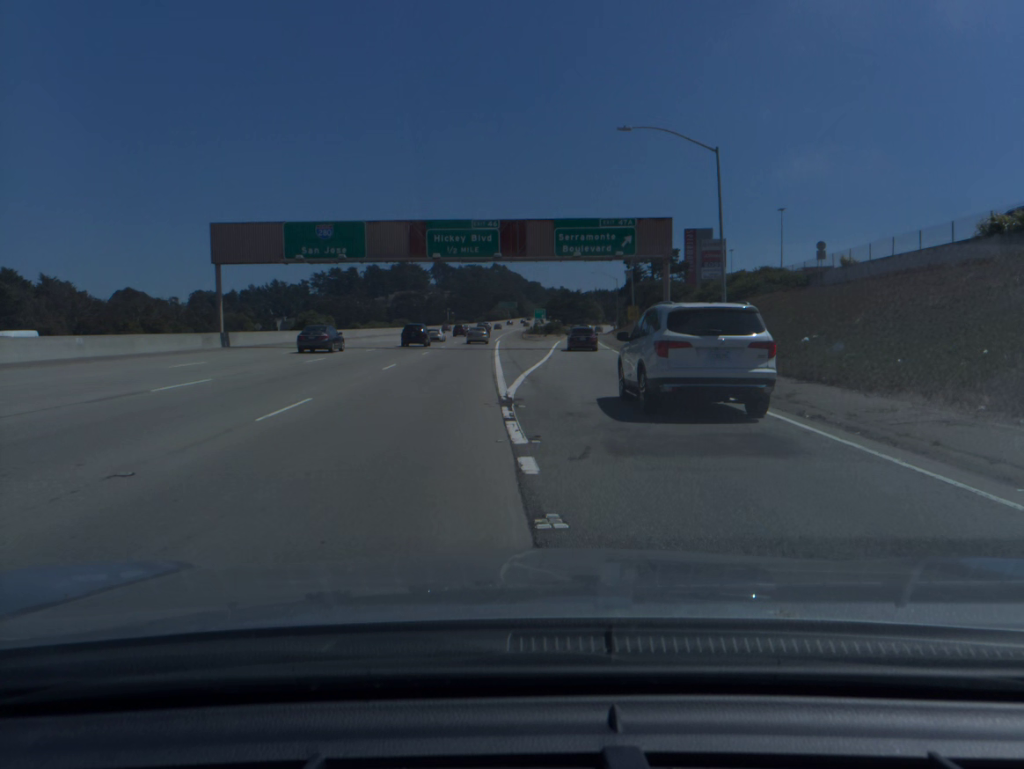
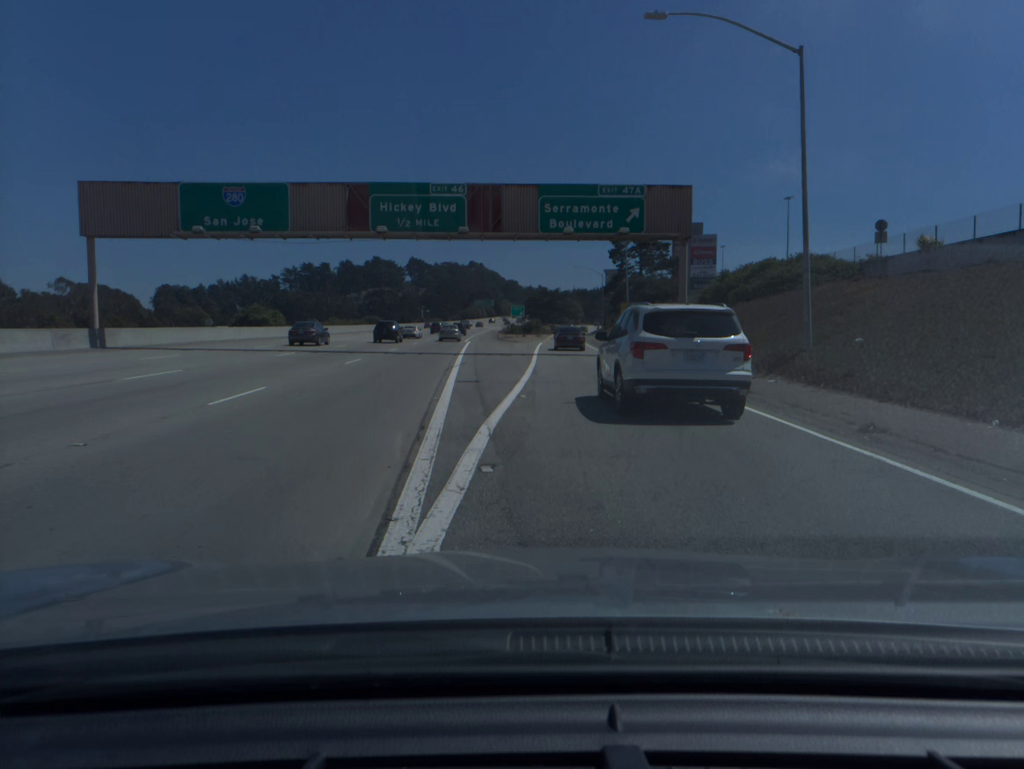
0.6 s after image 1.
(+0.2, +12.9) m; +2°
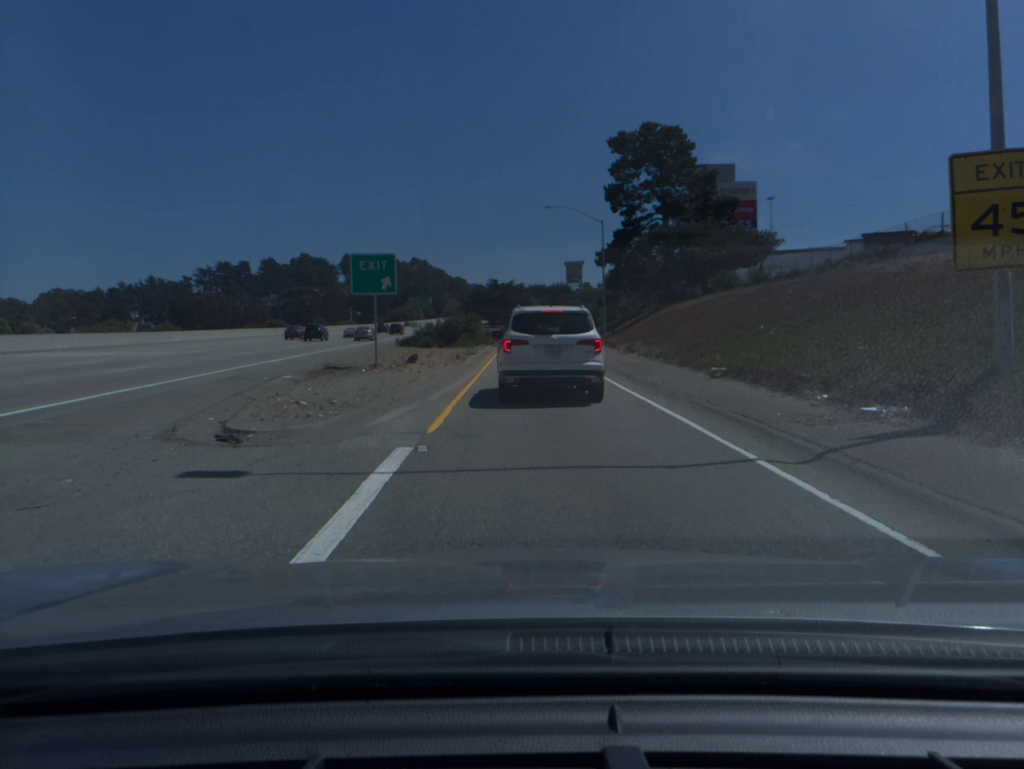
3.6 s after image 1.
(+2.5, +60.6) m; +3°
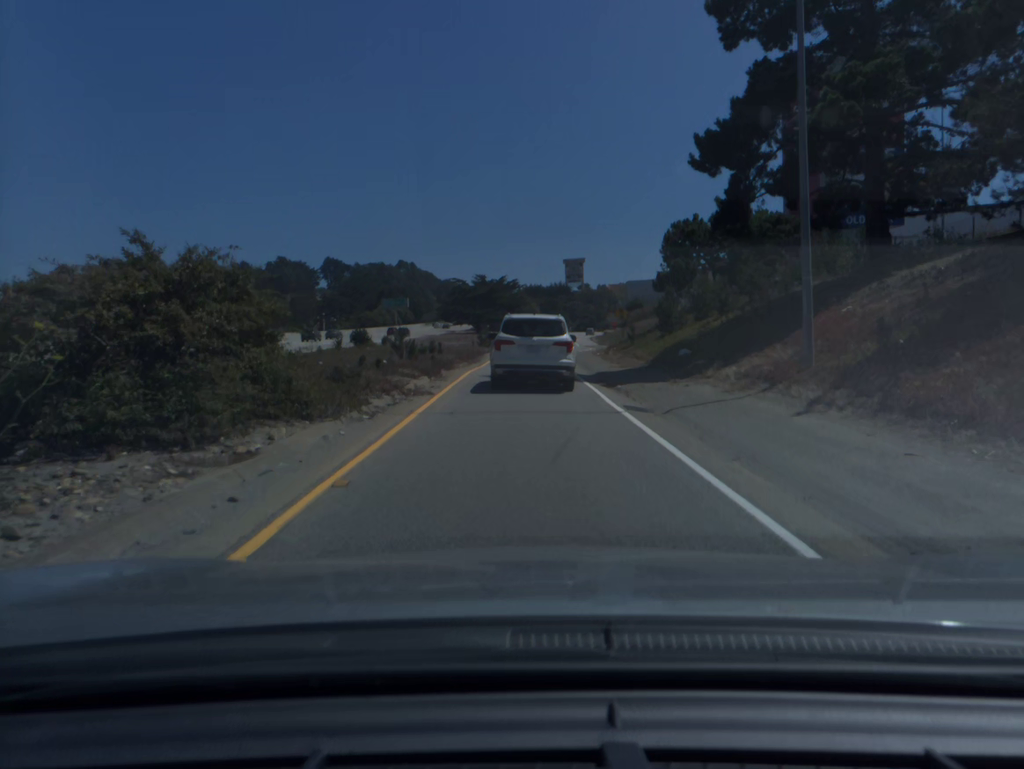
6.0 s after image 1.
(+0.2, +43.6) m; 0°
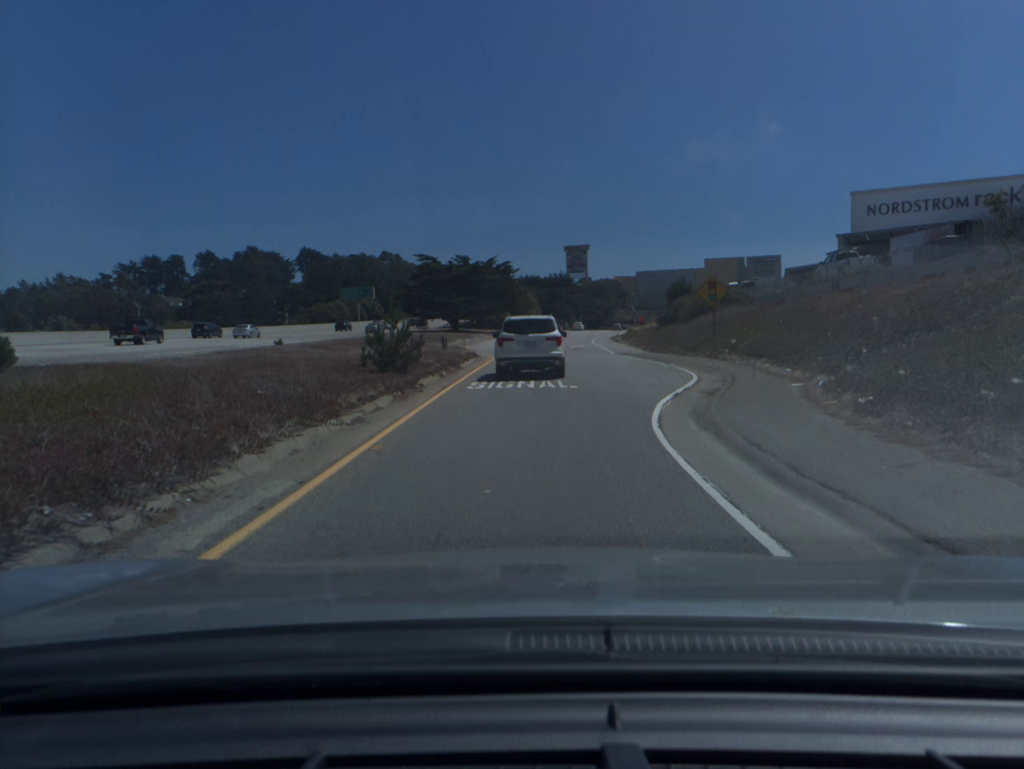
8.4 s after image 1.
(+0.1, +41.3) m; 0°
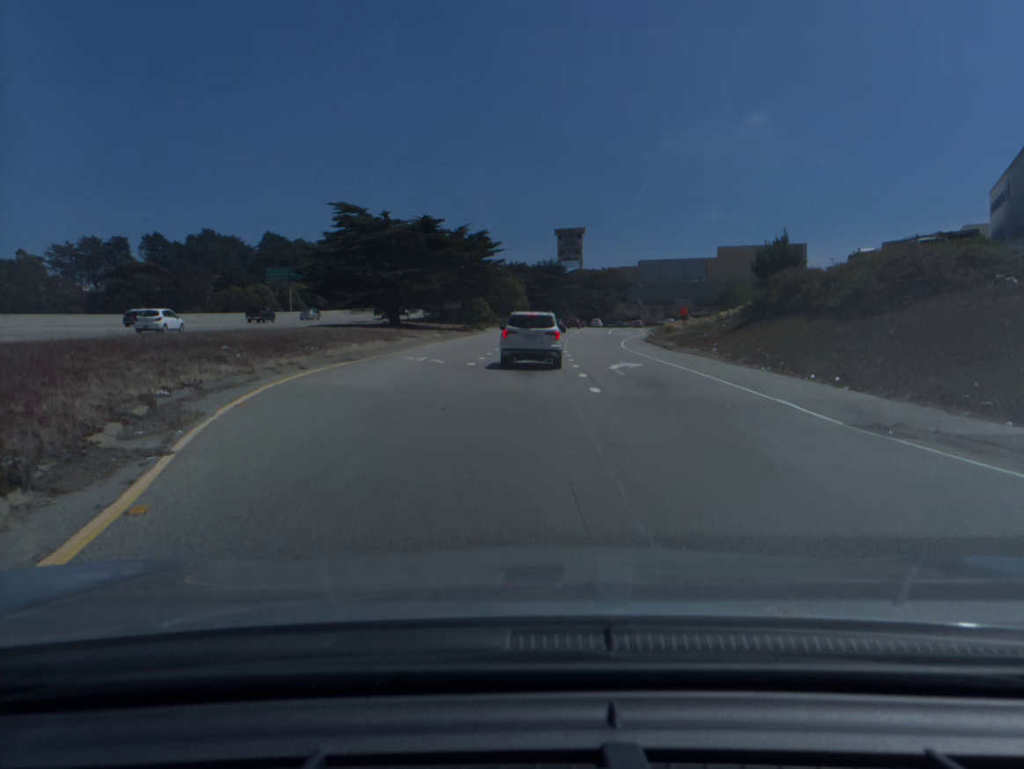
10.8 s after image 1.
(+0.4, +40.1) m; +1°
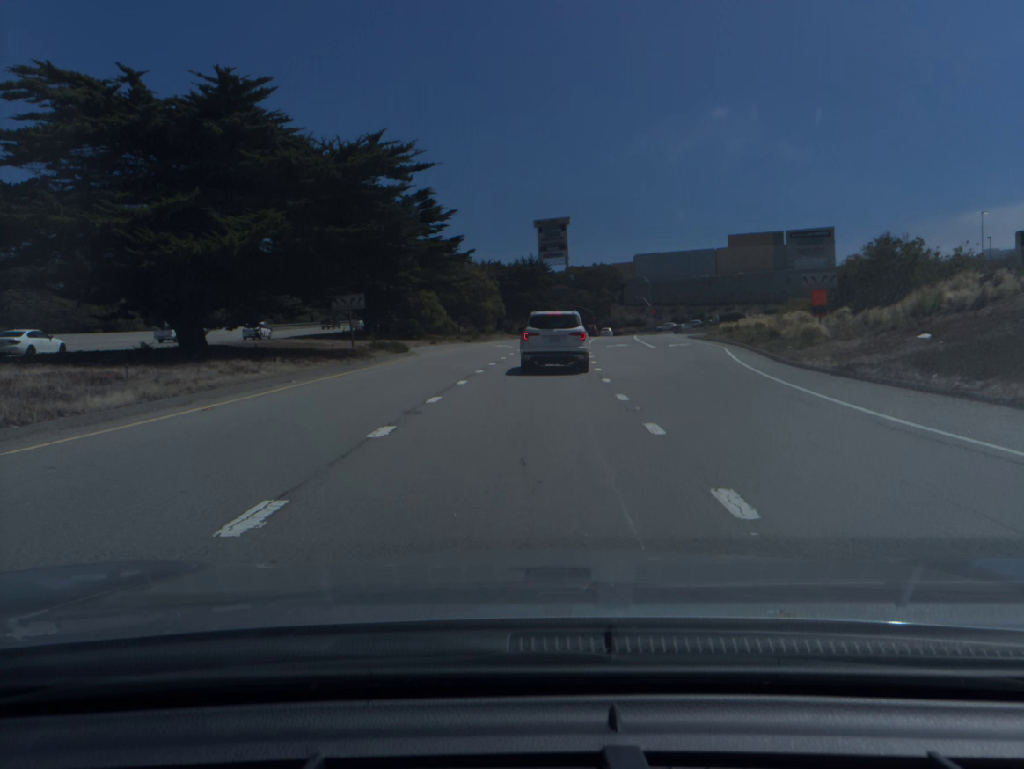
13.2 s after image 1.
(+0.5, +38.9) m; +2°
